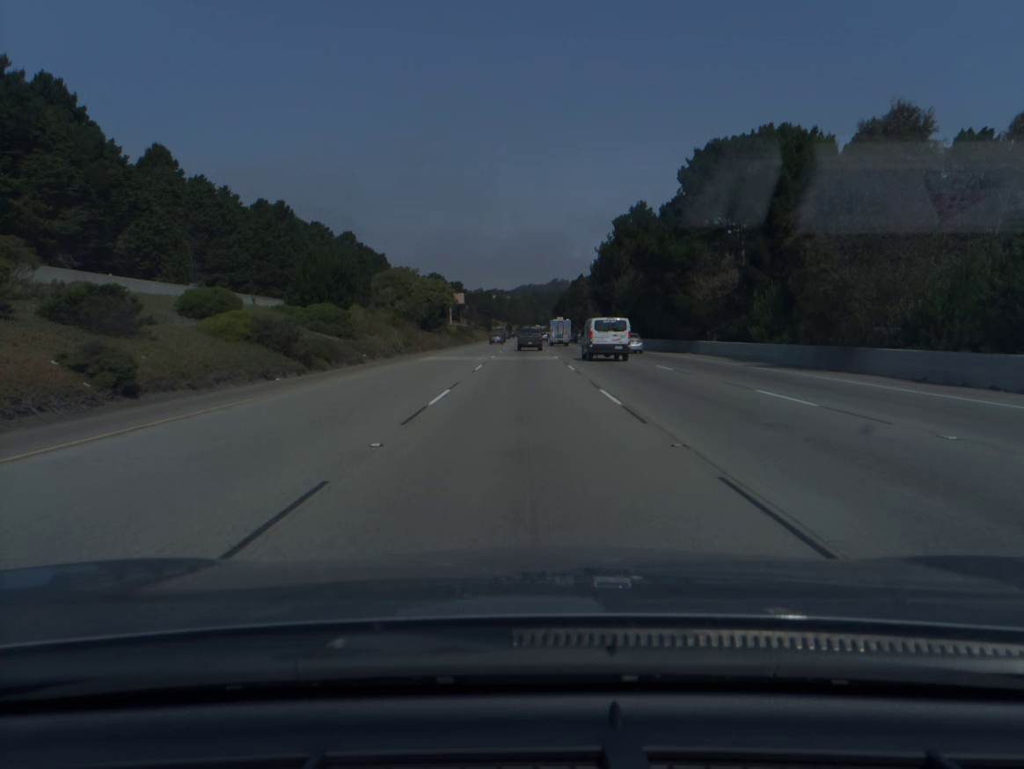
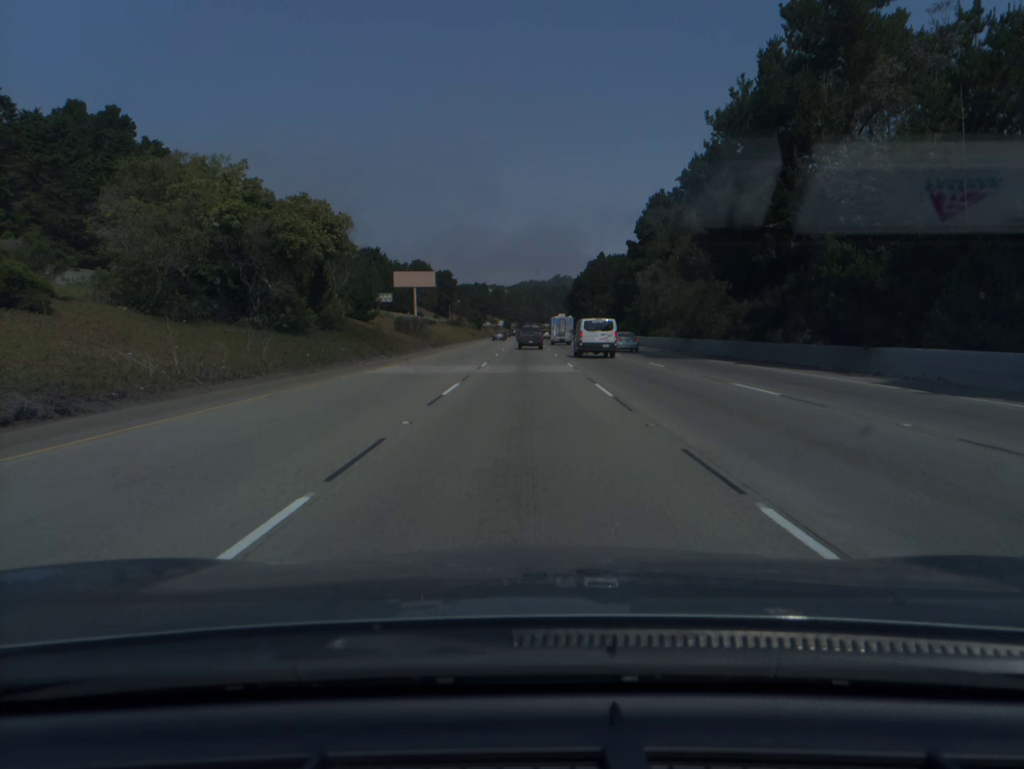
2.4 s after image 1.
(-0.1, +70.8) m; 0°
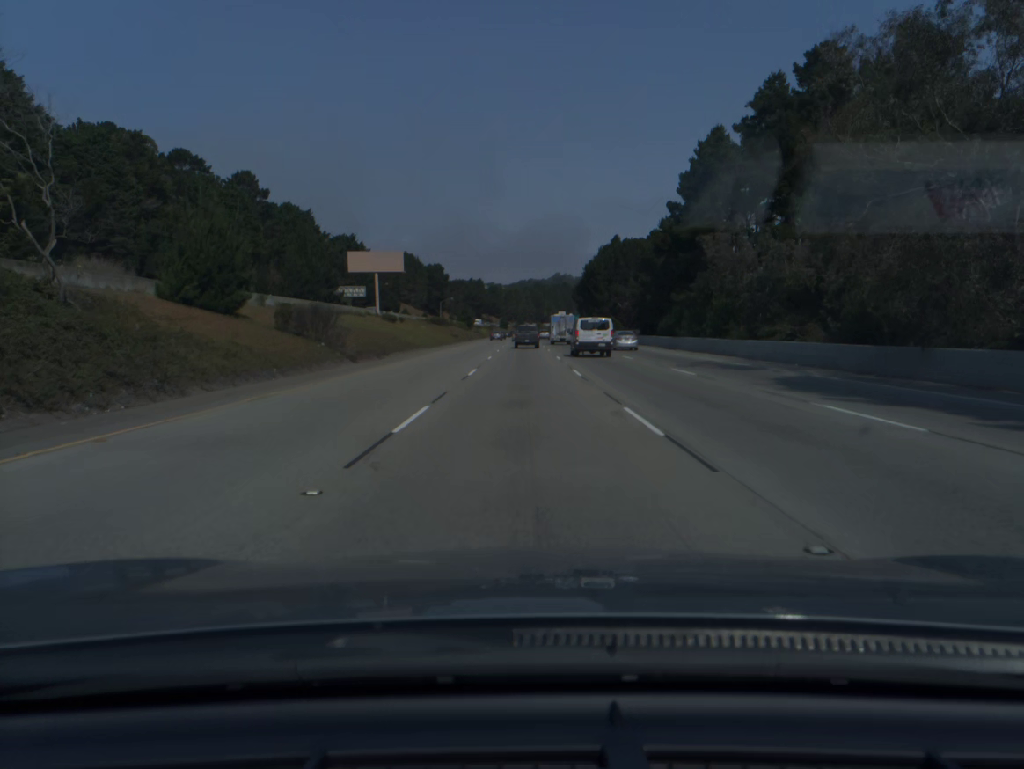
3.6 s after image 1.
(0.0, +35.7) m; 0°
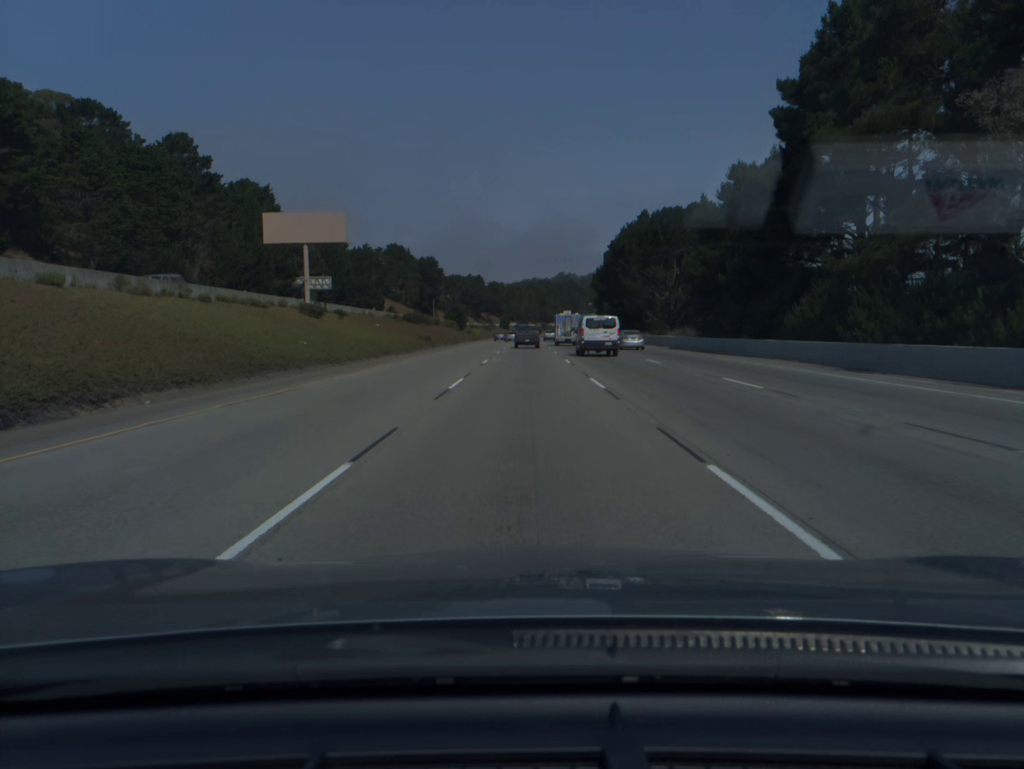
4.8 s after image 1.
(-0.1, +35.7) m; 0°
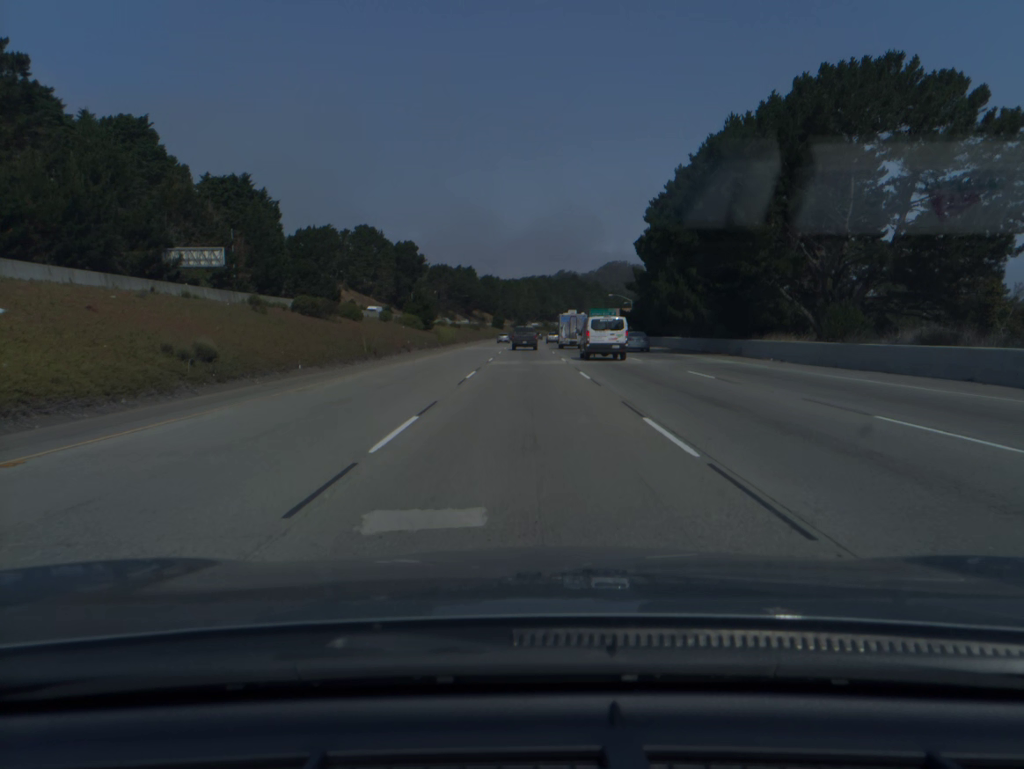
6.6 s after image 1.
(+0.1, +53.6) m; 0°
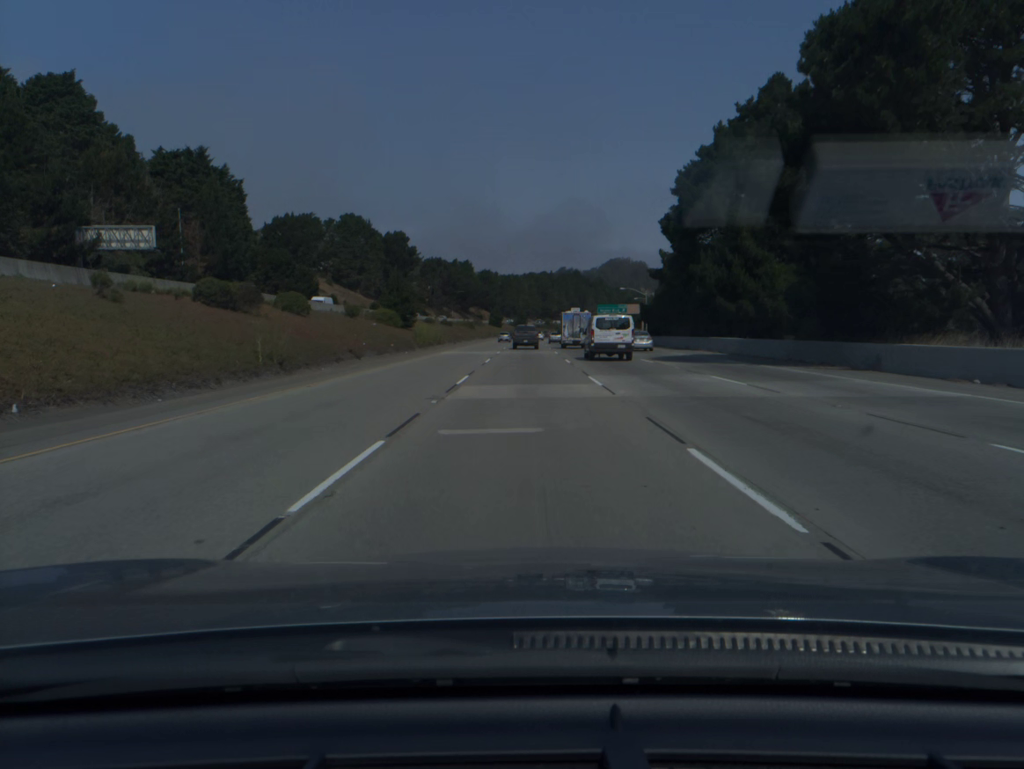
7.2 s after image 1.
(0.0, +17.9) m; 0°
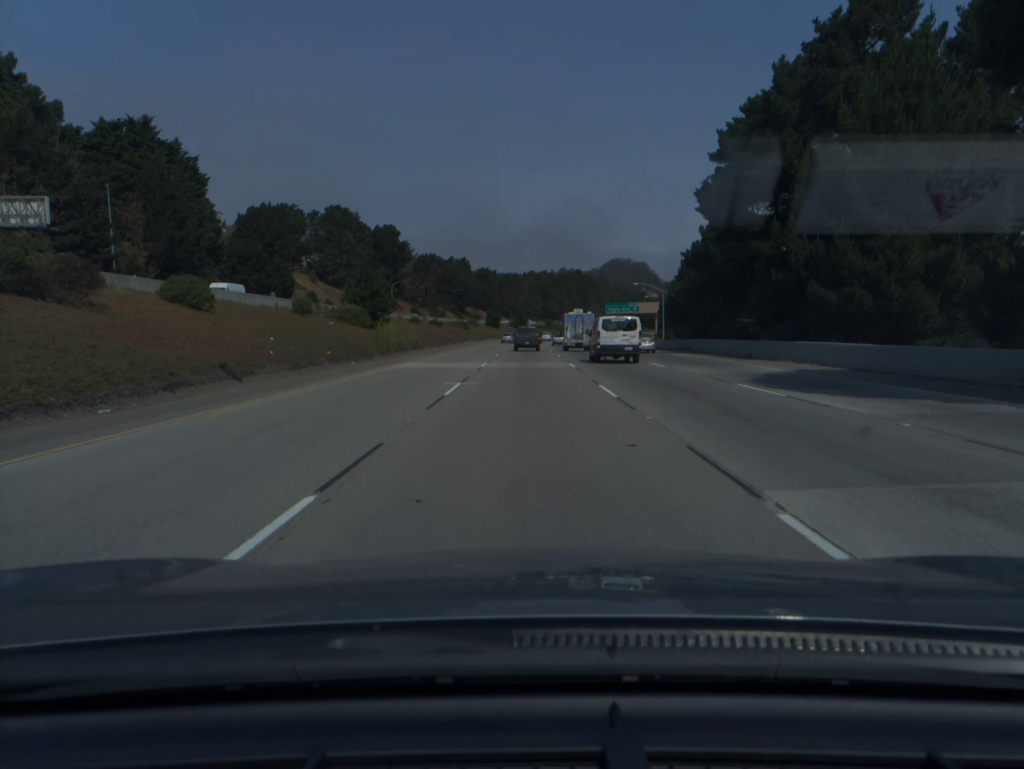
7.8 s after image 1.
(0.0, +17.9) m; 0°
